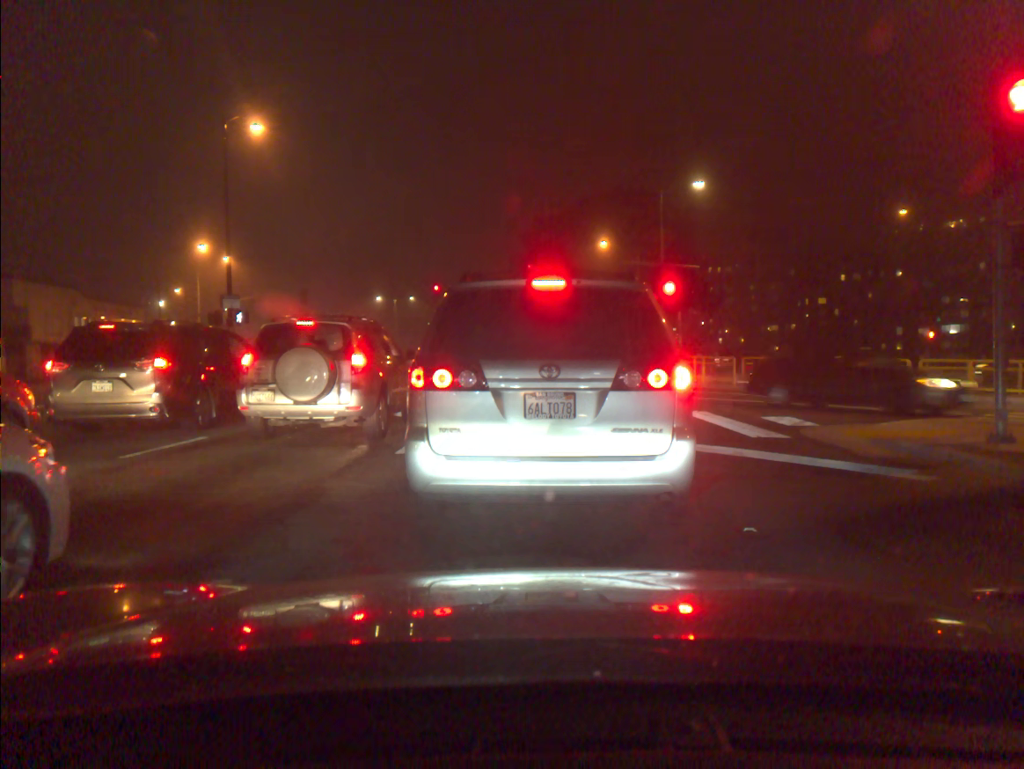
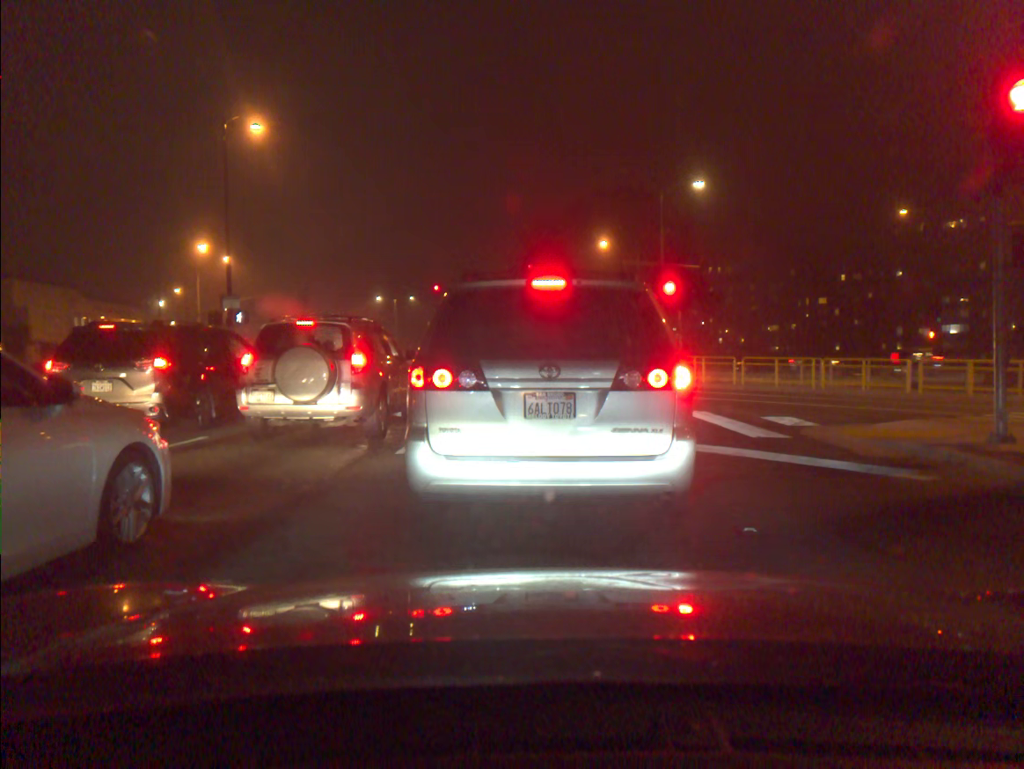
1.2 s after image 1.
(0.0, 0.0) m; 0°
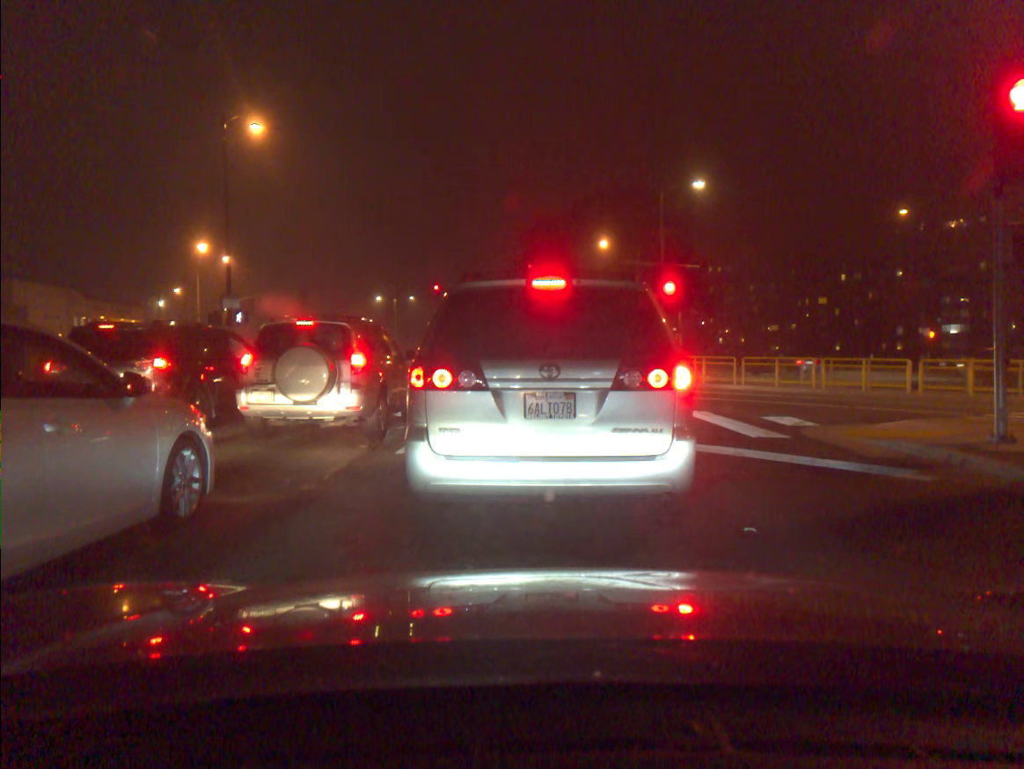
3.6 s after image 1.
(0.0, 0.0) m; 0°
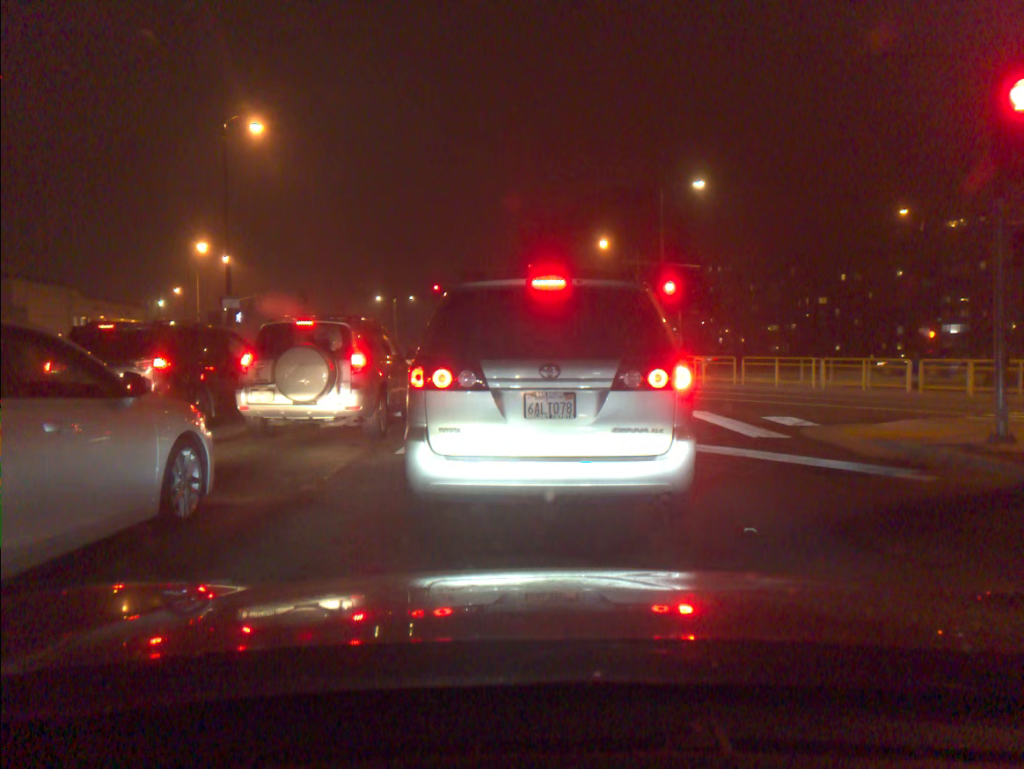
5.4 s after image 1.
(0.0, 0.0) m; 0°
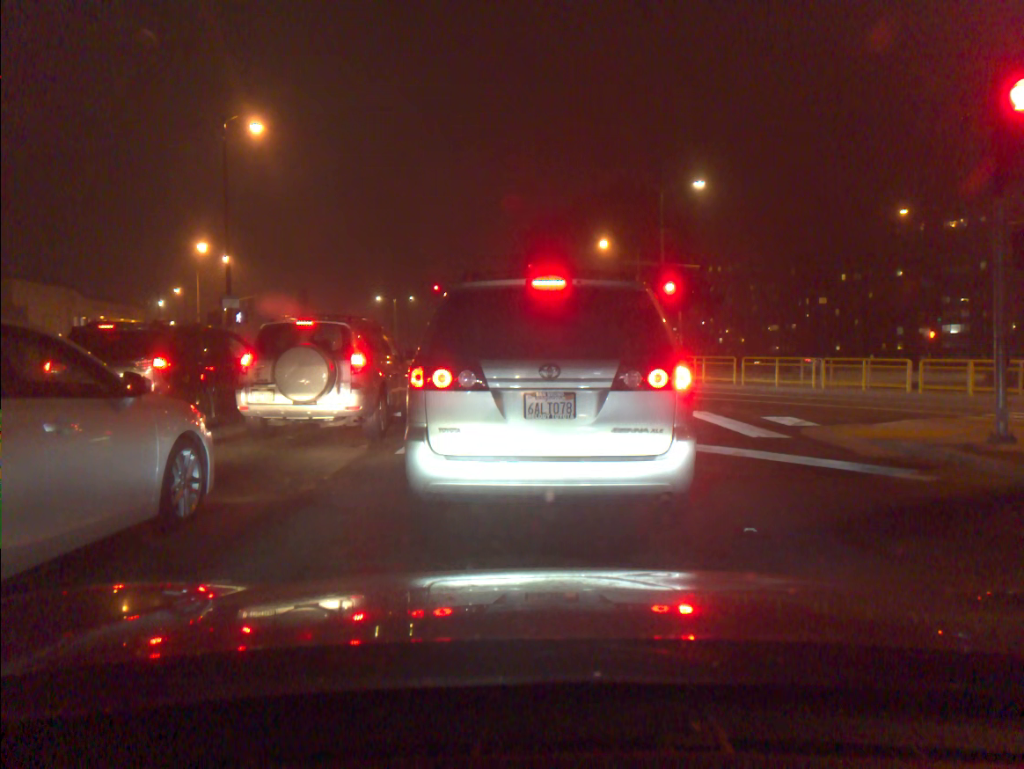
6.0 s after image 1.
(0.0, 0.0) m; 0°
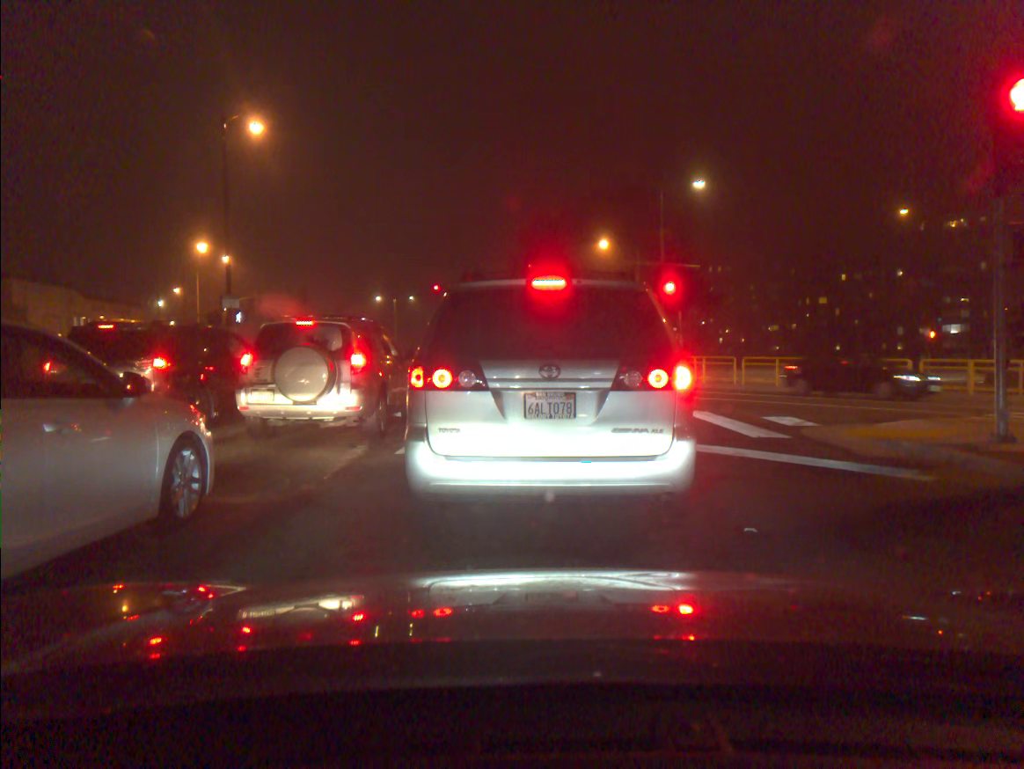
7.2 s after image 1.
(0.0, 0.0) m; 0°
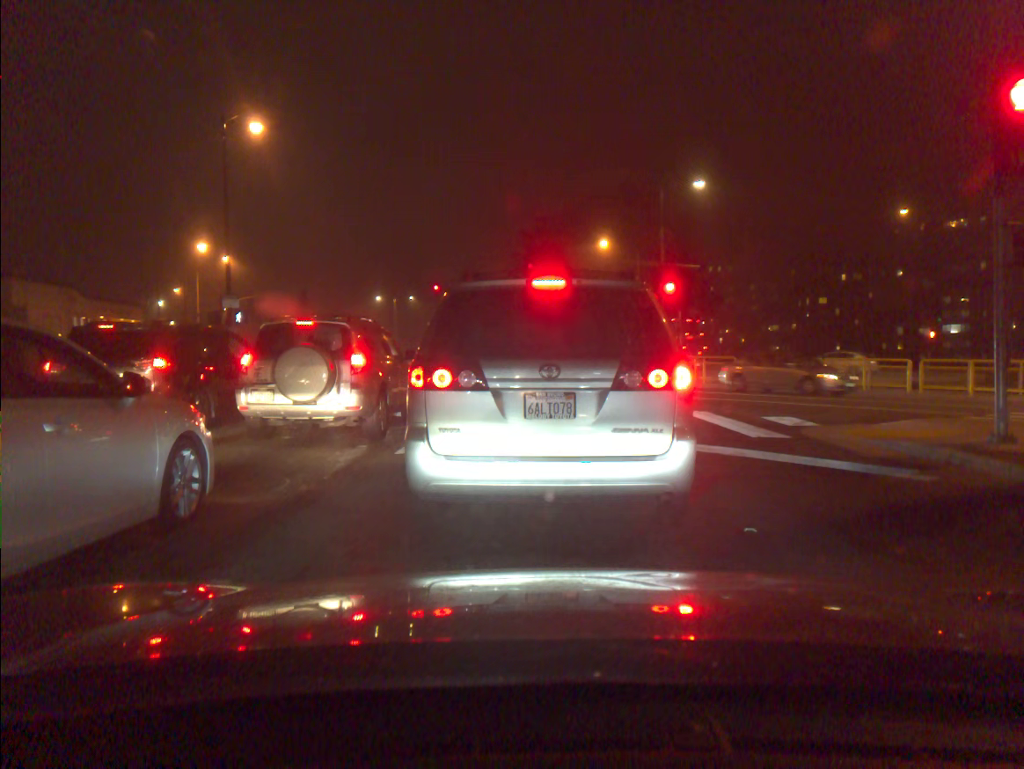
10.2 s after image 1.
(0.0, 0.0) m; 0°
